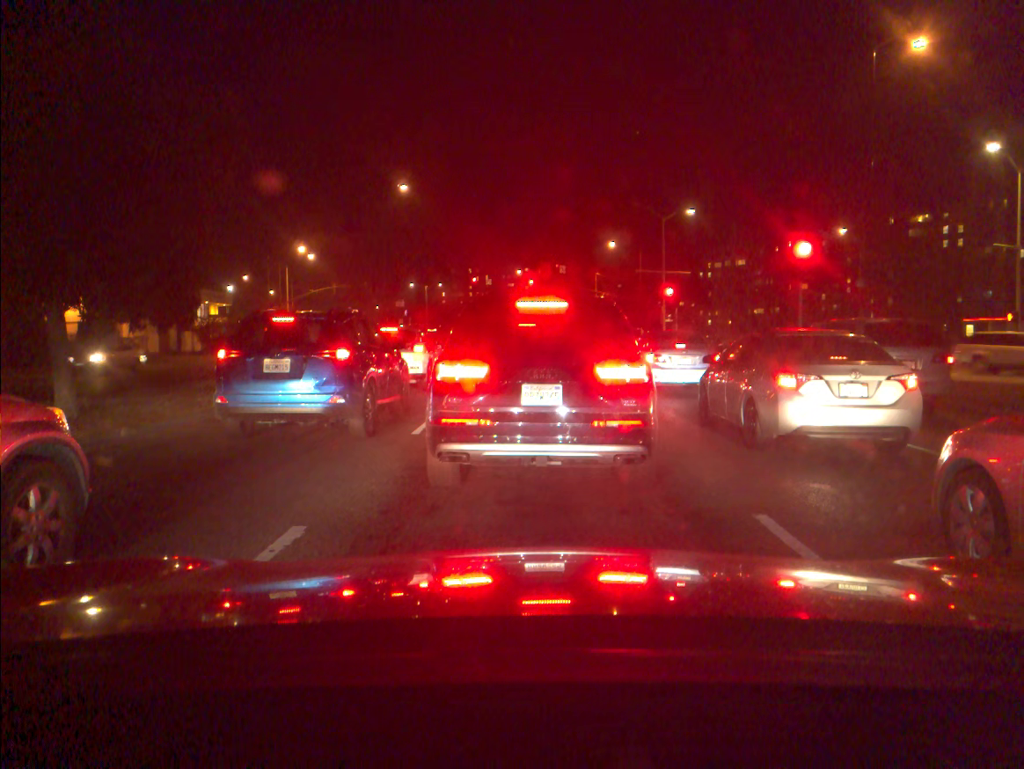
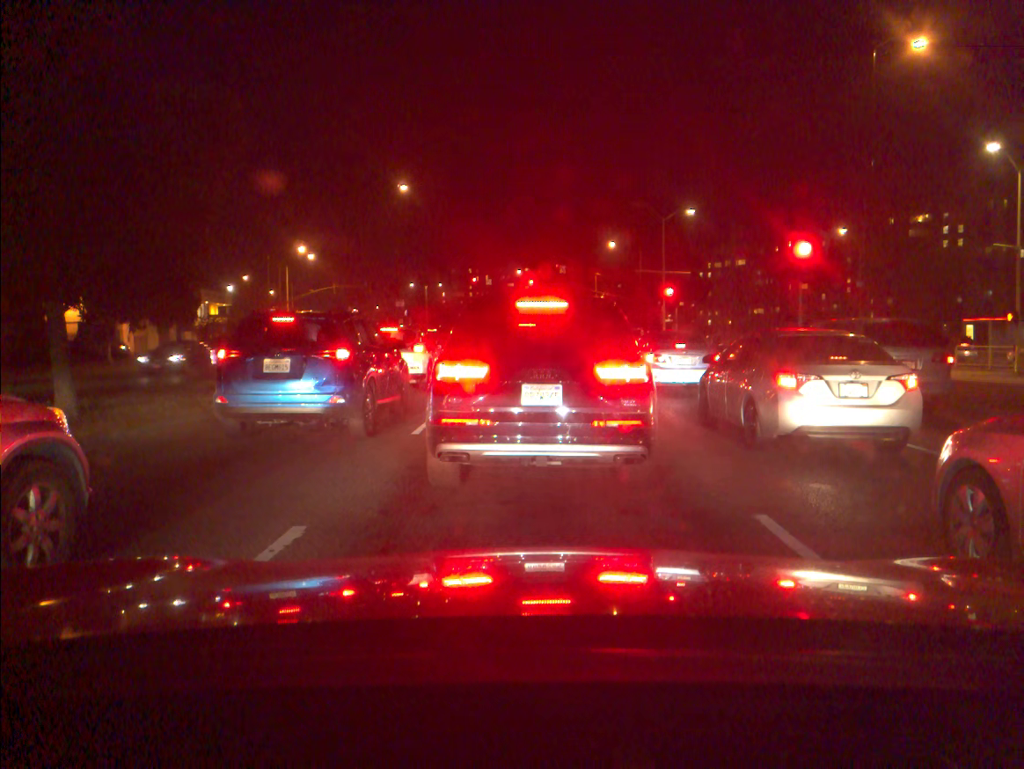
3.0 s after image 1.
(0.0, 0.0) m; 0°
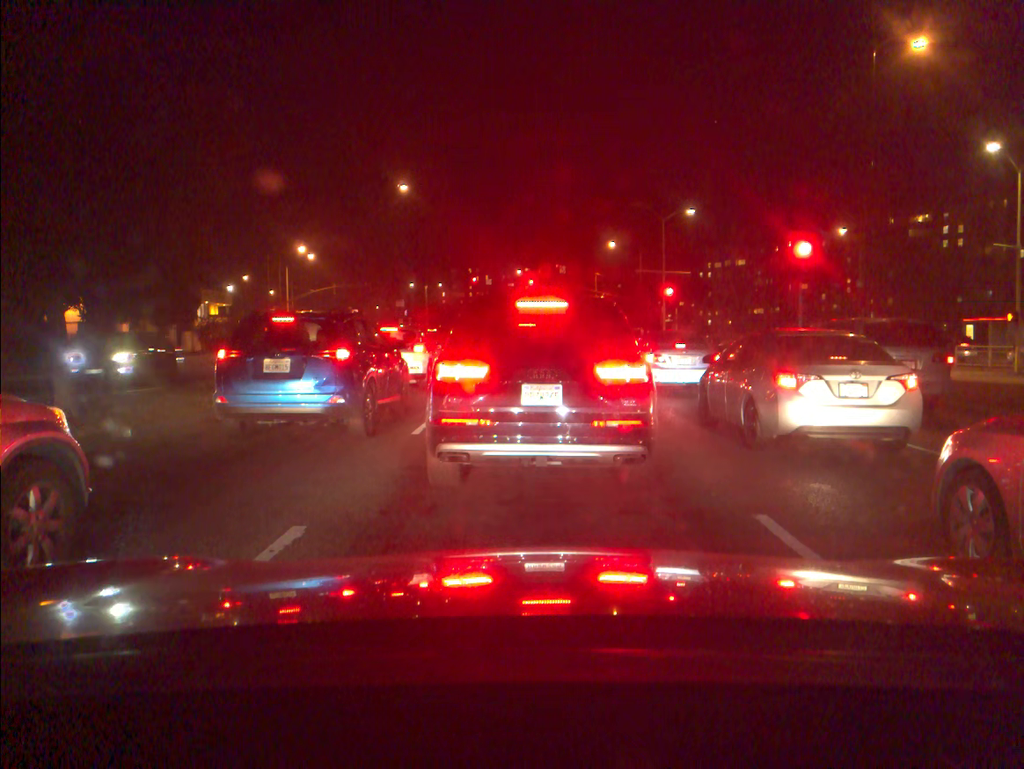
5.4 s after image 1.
(0.0, 0.0) m; 0°
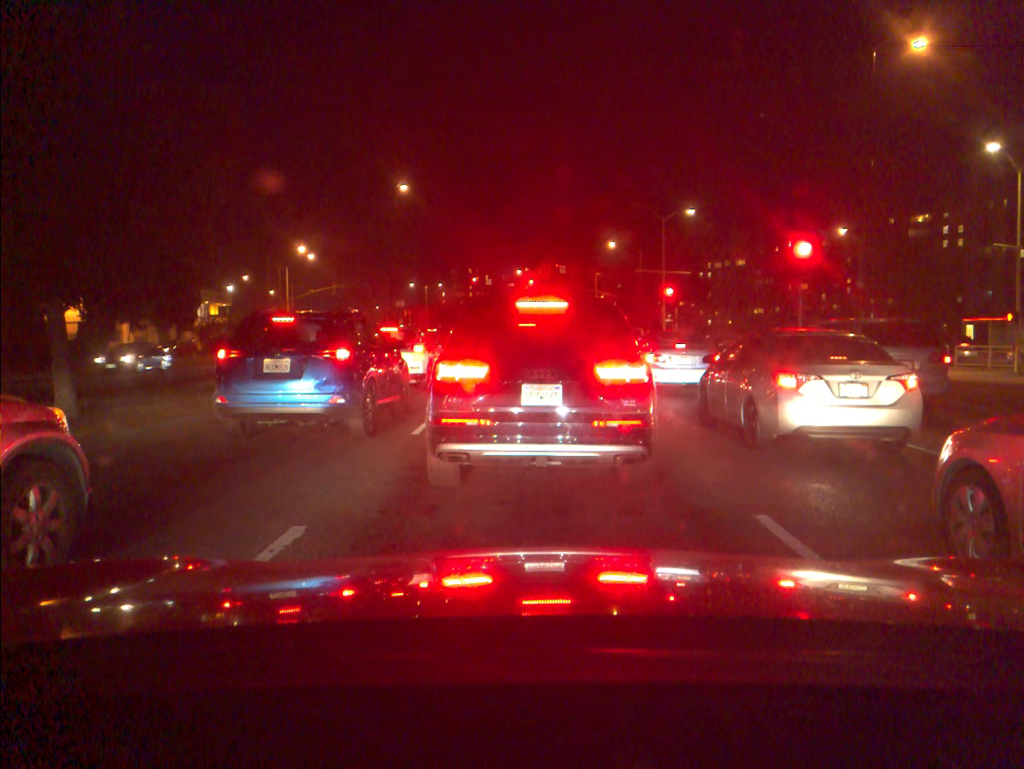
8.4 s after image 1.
(0.0, 0.0) m; 0°
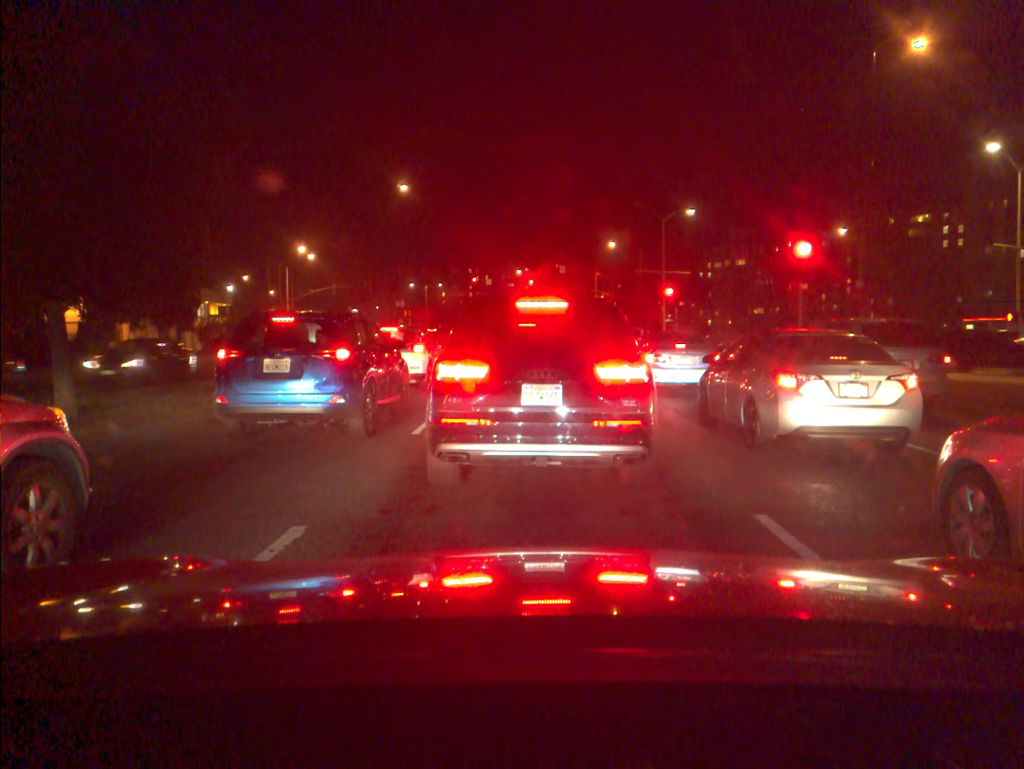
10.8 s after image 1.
(0.0, 0.0) m; 0°
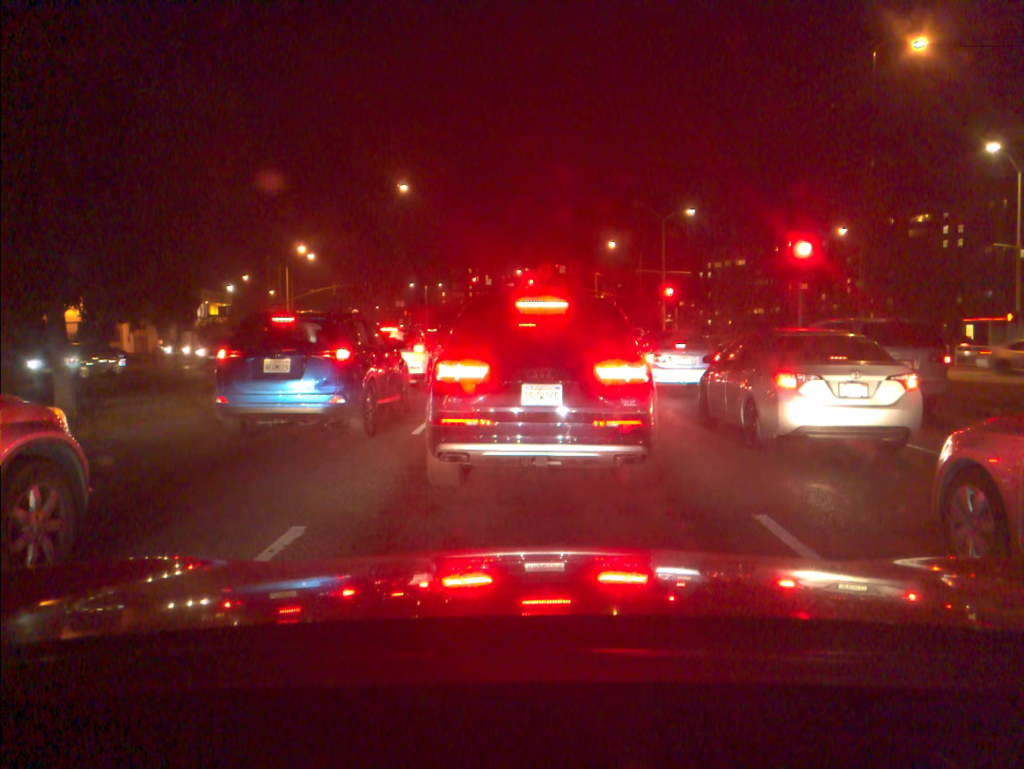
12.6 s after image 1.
(0.0, 0.0) m; 0°
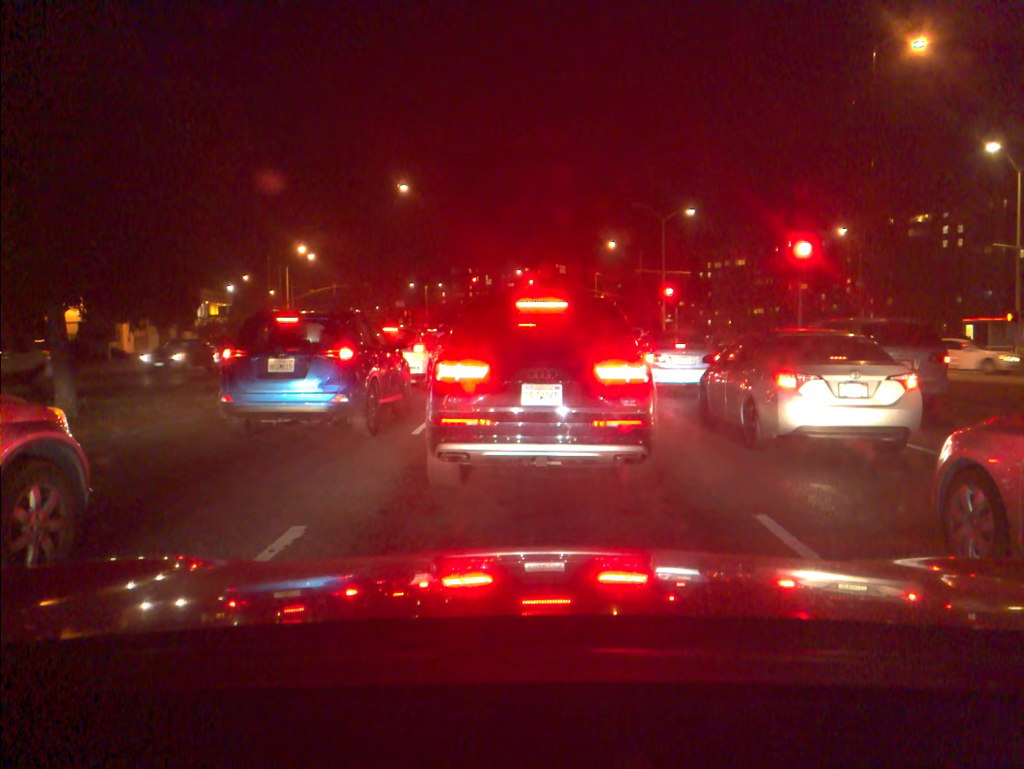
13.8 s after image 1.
(0.0, 0.0) m; 0°
